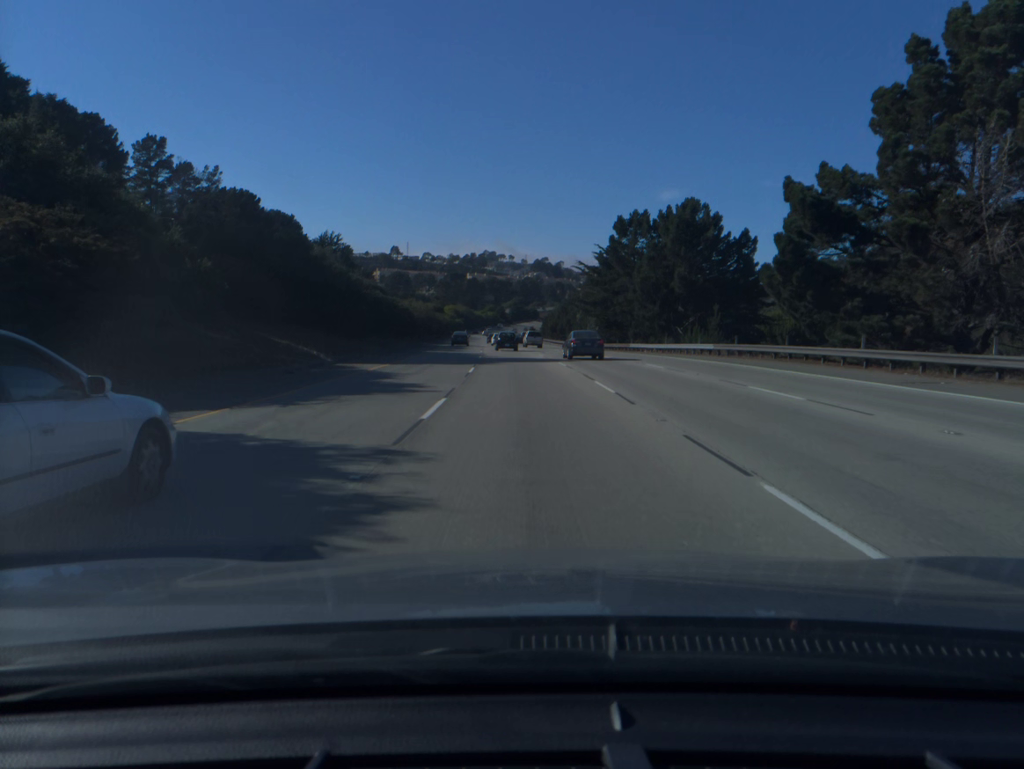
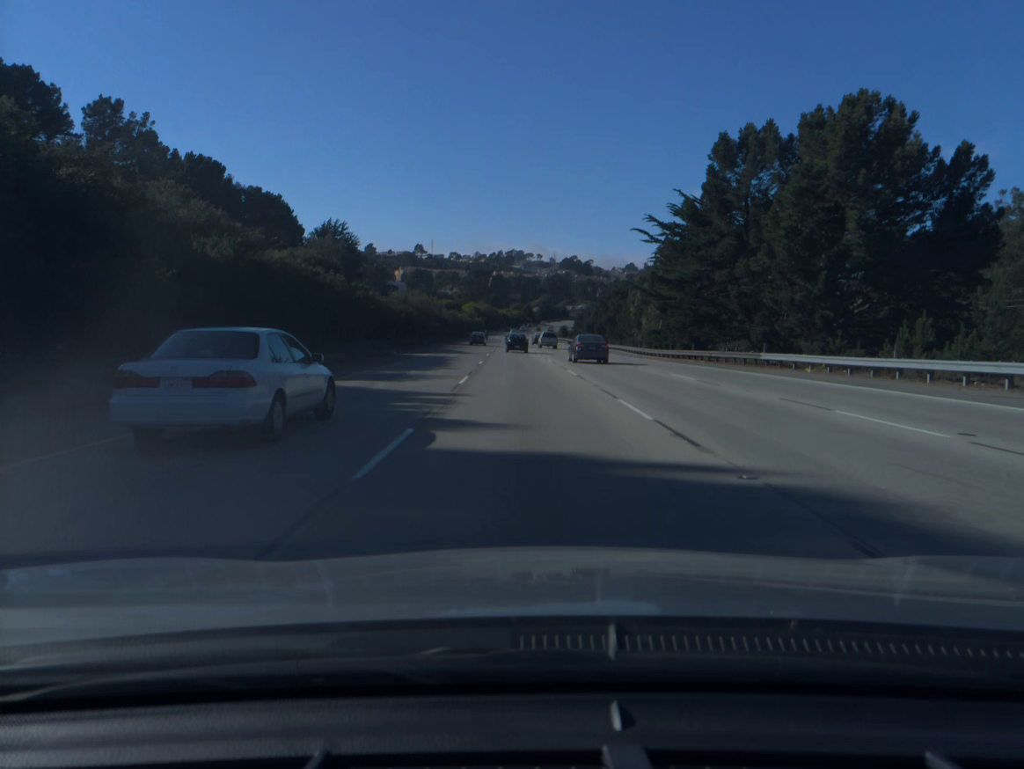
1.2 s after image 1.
(-0.6, +34.3) m; -2°
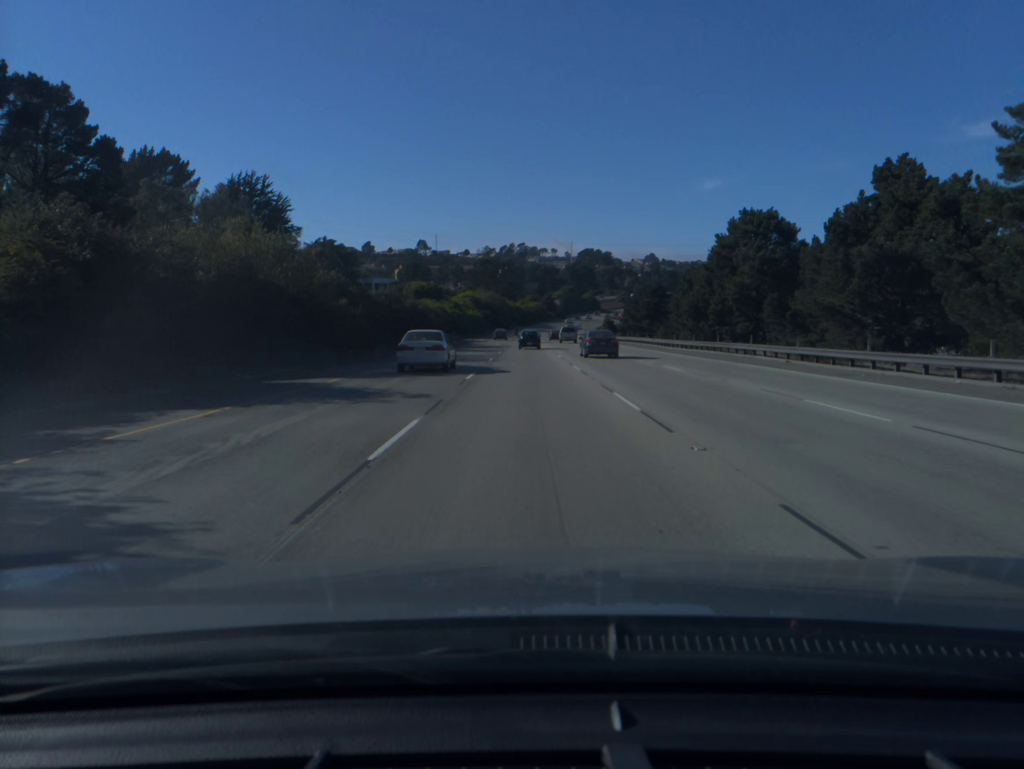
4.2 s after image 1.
(-1.7, +86.3) m; -1°
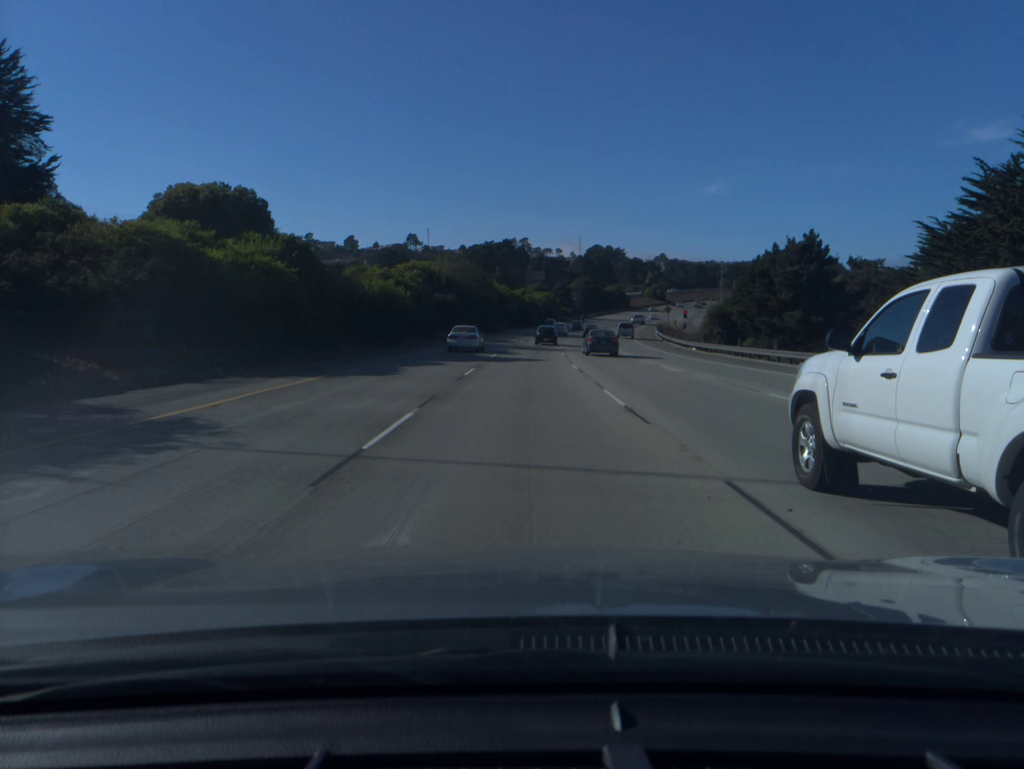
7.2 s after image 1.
(-0.1, +87.0) m; 0°
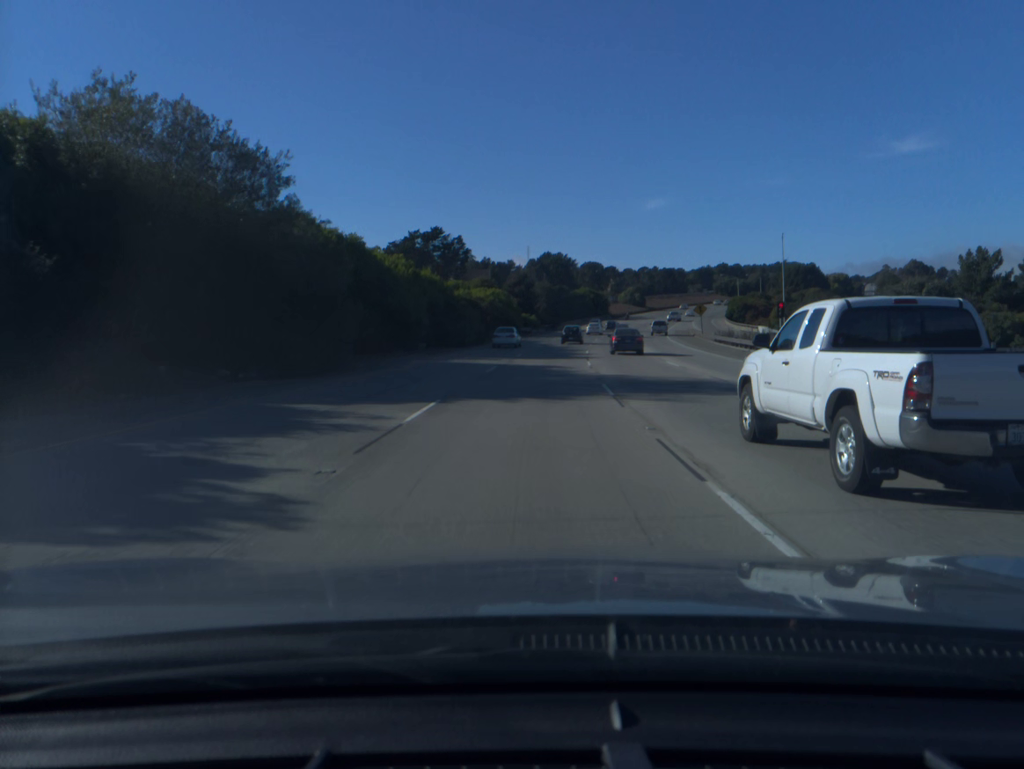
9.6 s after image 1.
(+1.4, +69.7) m; +3°
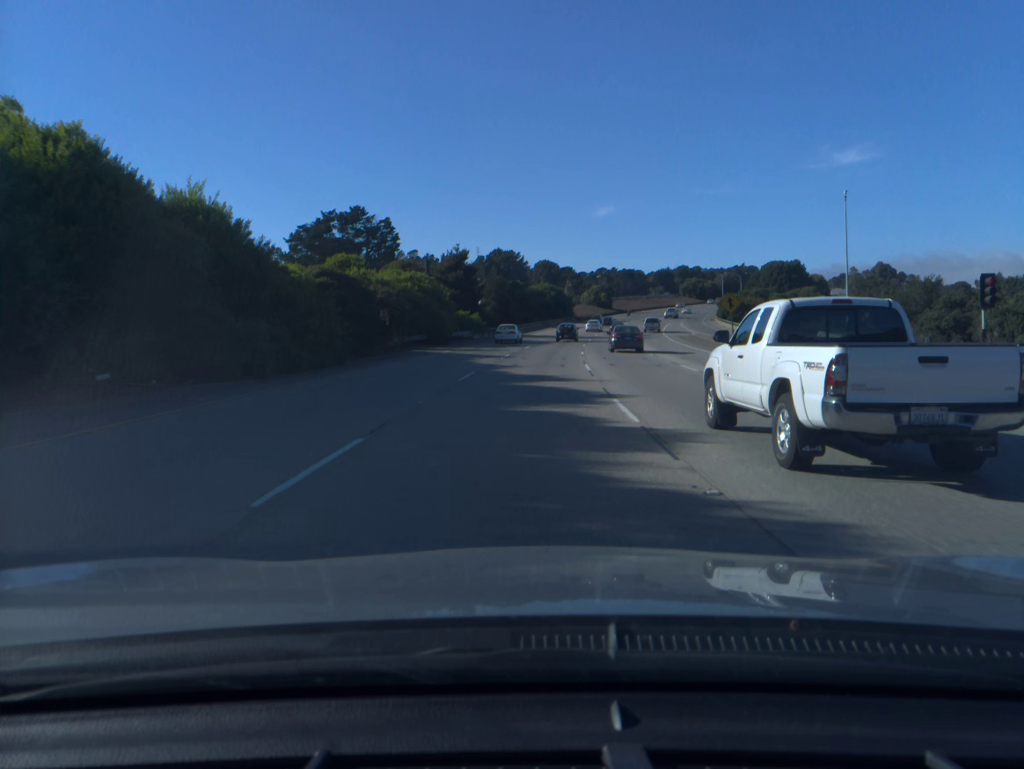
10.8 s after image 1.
(+1.2, +35.1) m; +4°
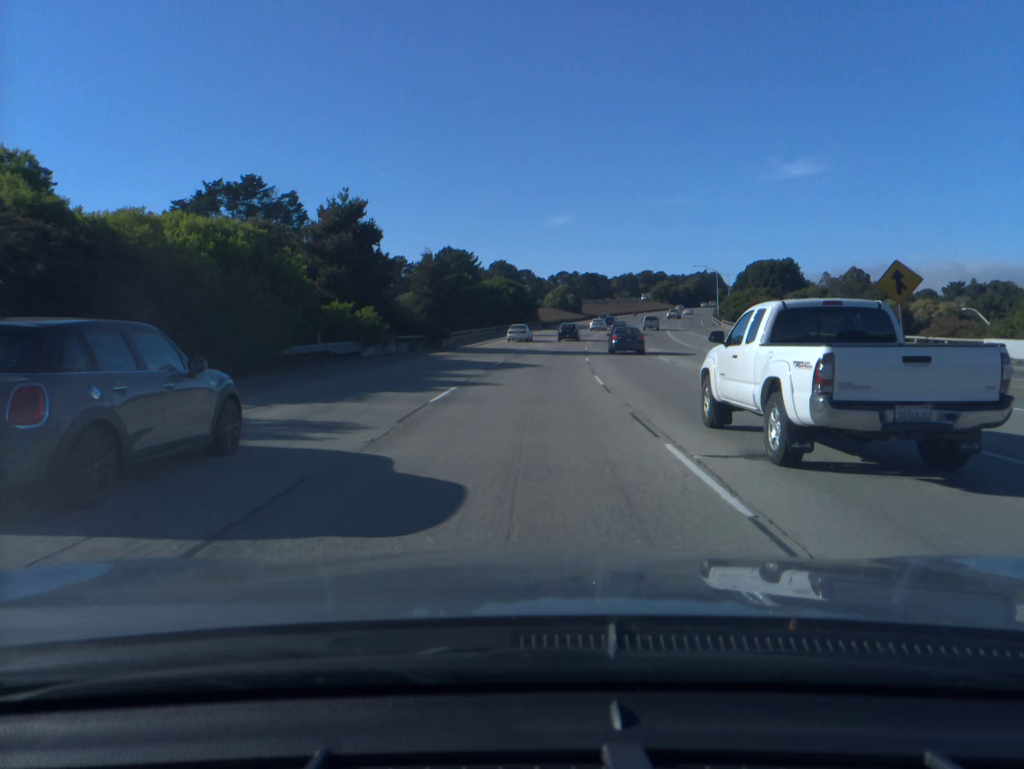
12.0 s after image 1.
(+0.9, +35.1) m; +3°
